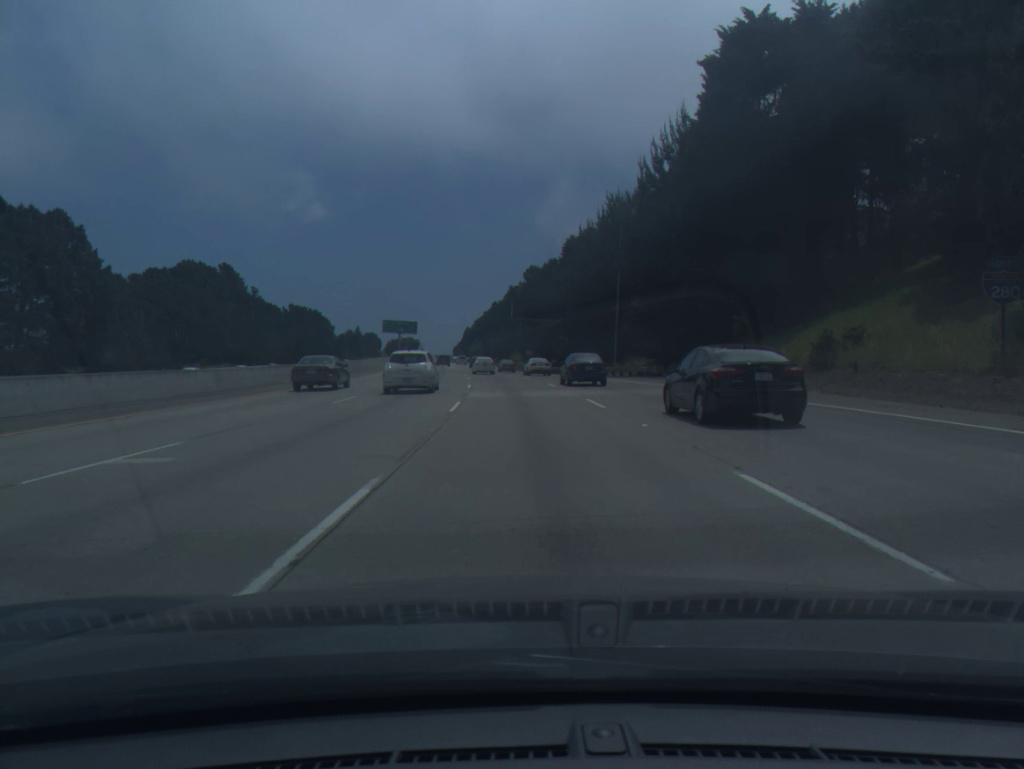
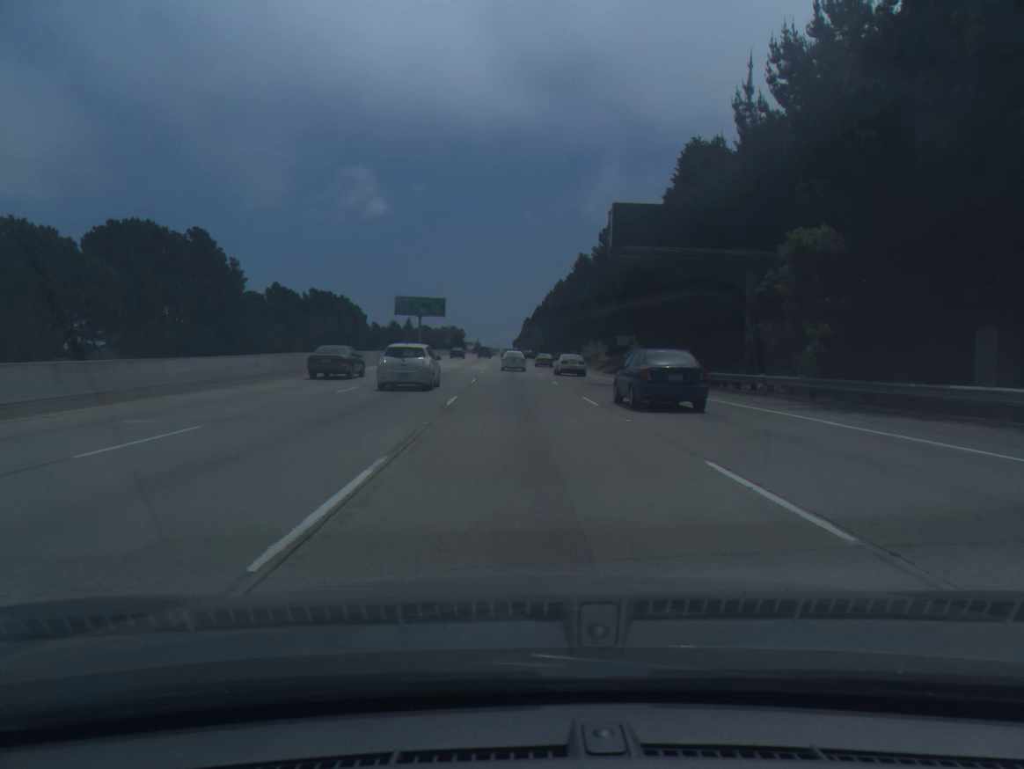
(-2.4, +57.4) m; -5°
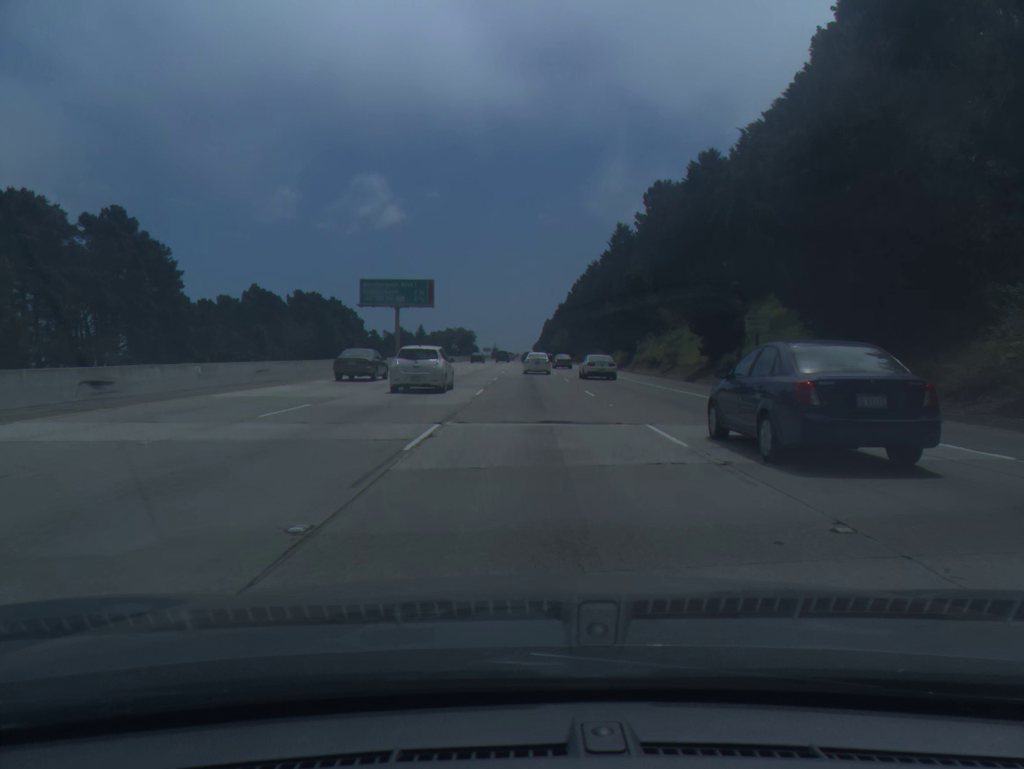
(-0.6, +38.1) m; -1°
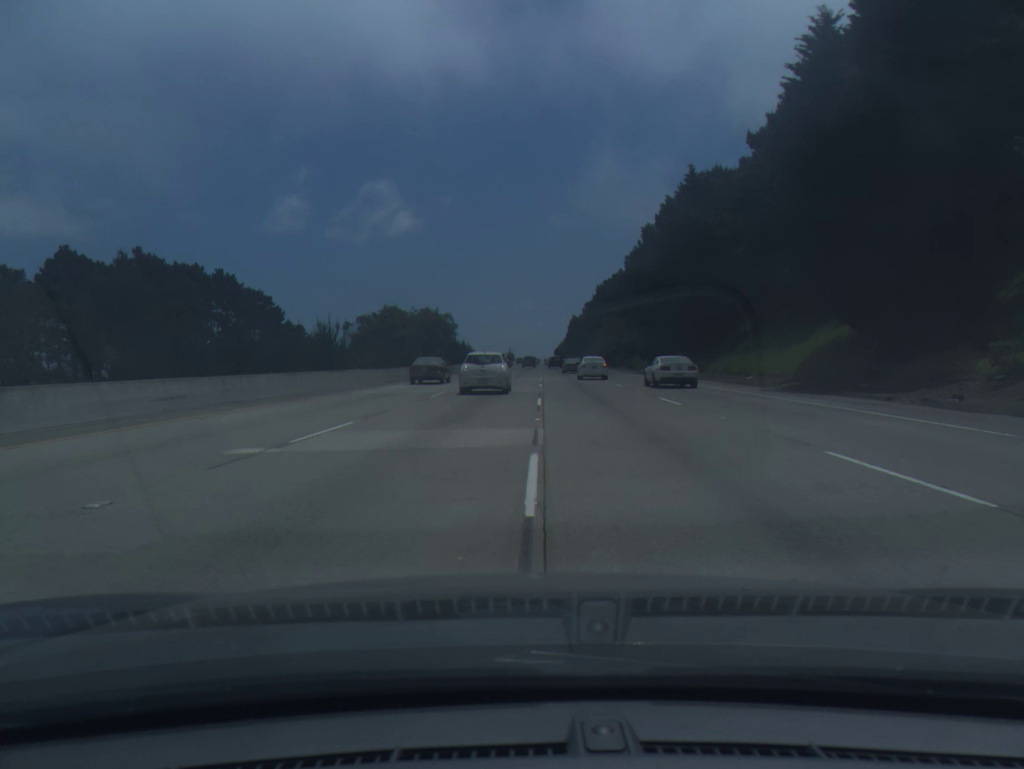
(-1.0, +92.0) m; -1°
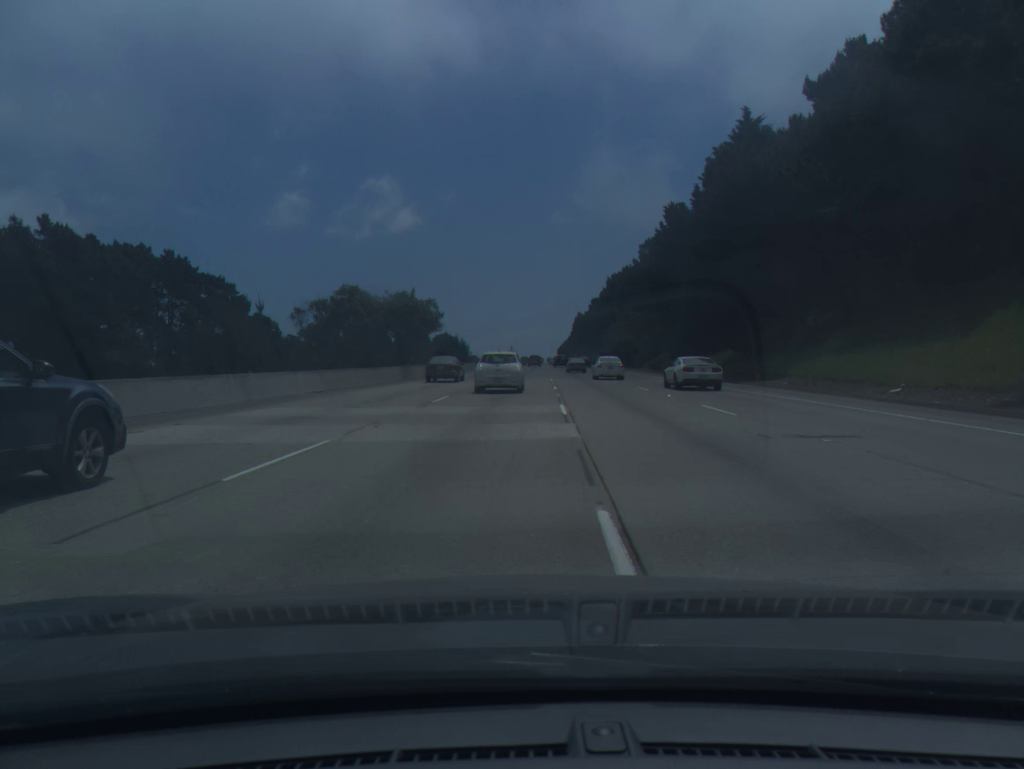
(0.0, +18.3) m; 0°
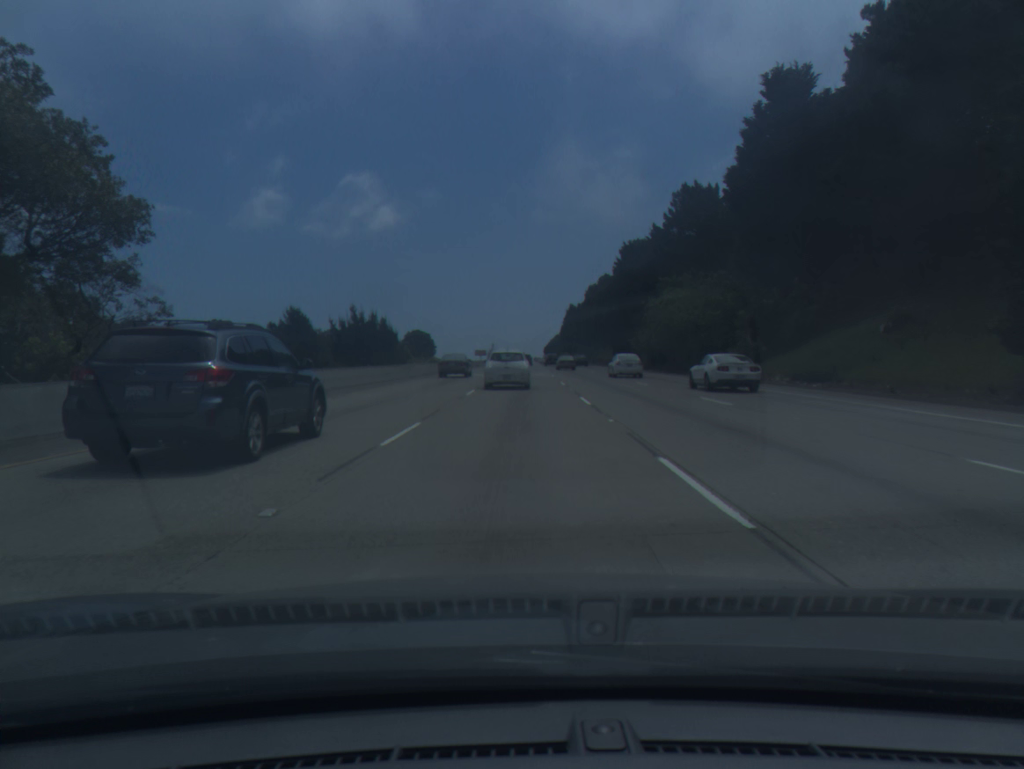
(+0.6, +55.4) m; +1°
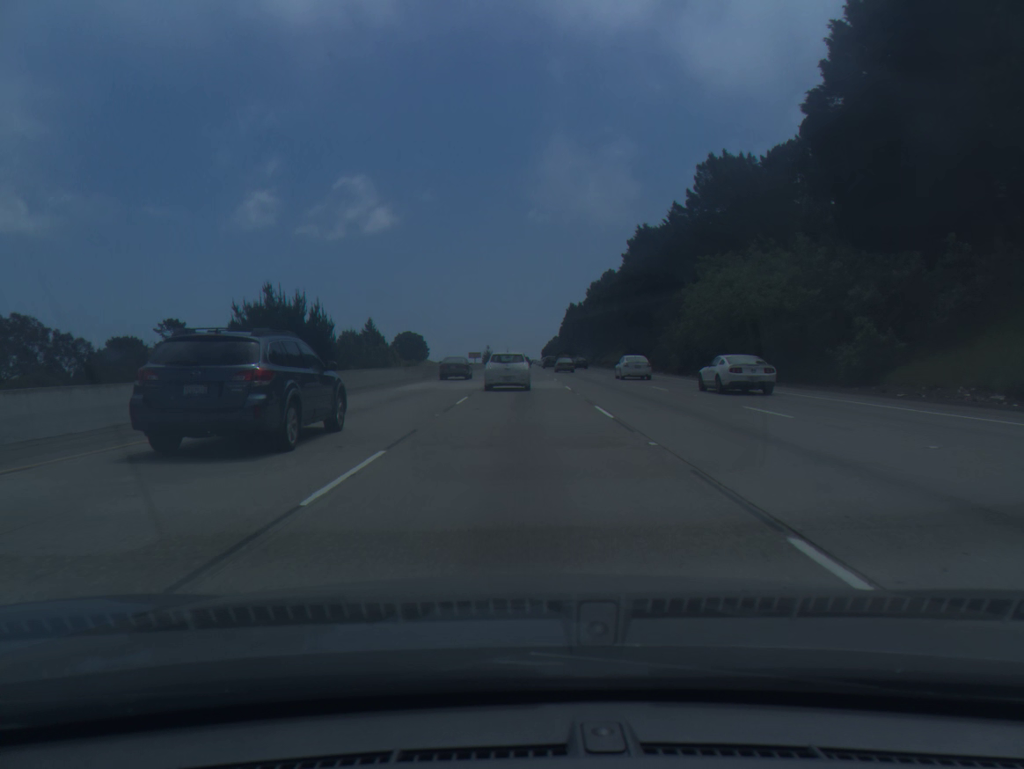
(0.0, +18.8) m; 0°
